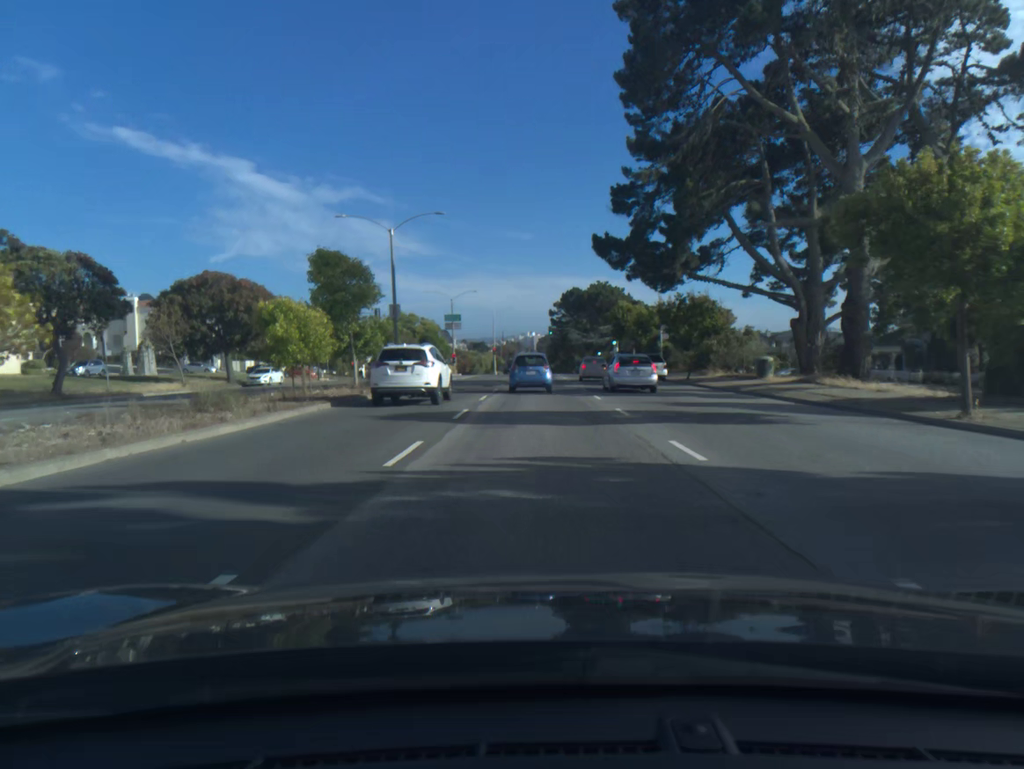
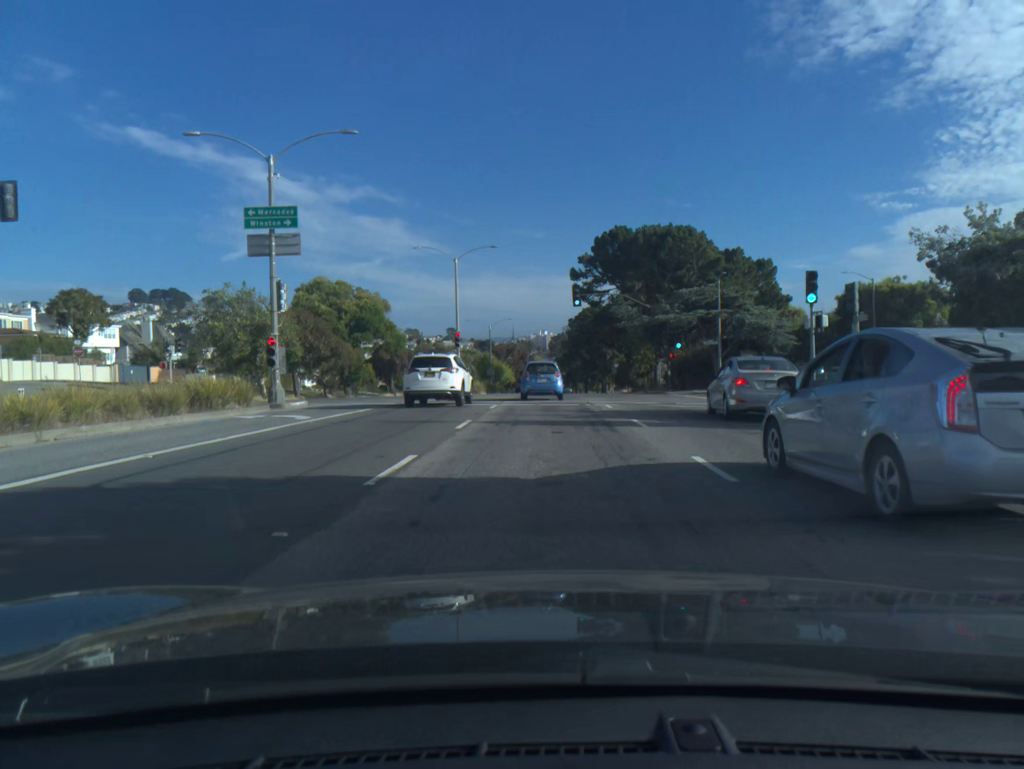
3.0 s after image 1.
(-0.2, +59.9) m; -1°
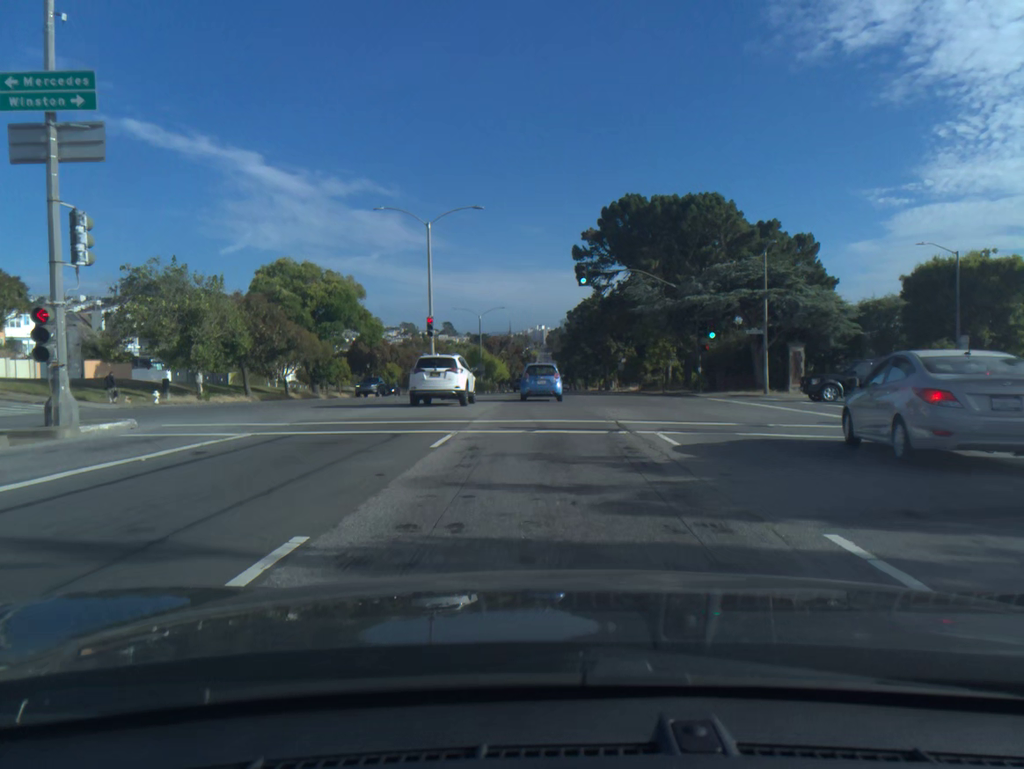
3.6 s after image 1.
(0.0, +11.9) m; 0°
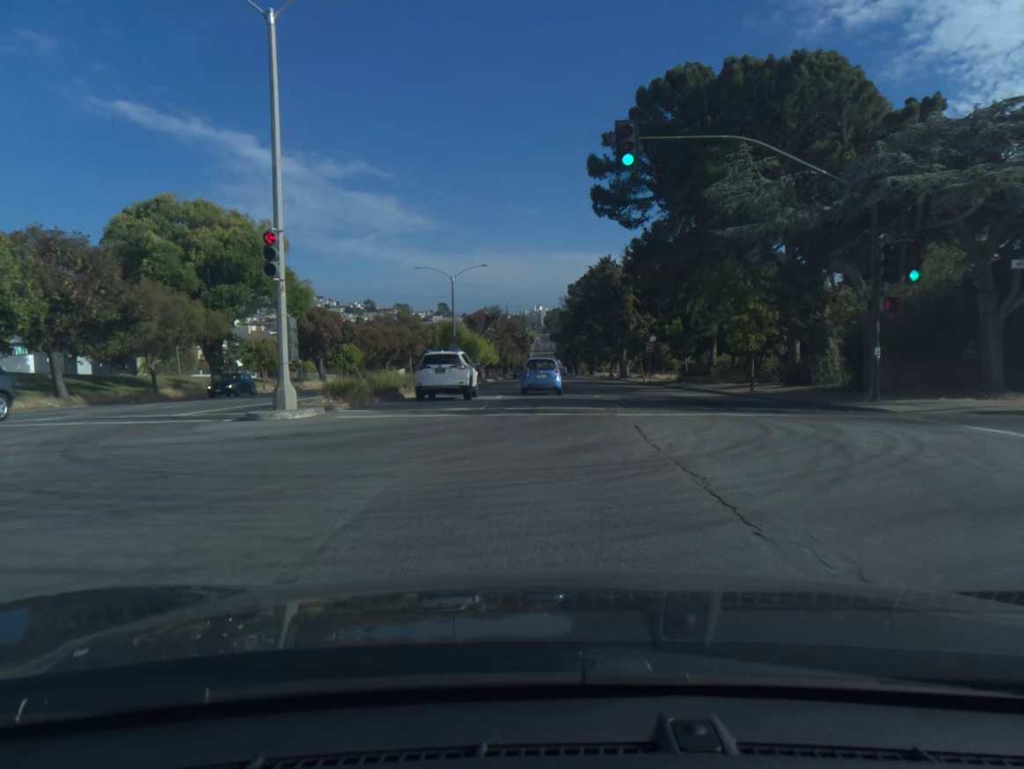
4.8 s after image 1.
(+0.1, +24.1) m; 0°
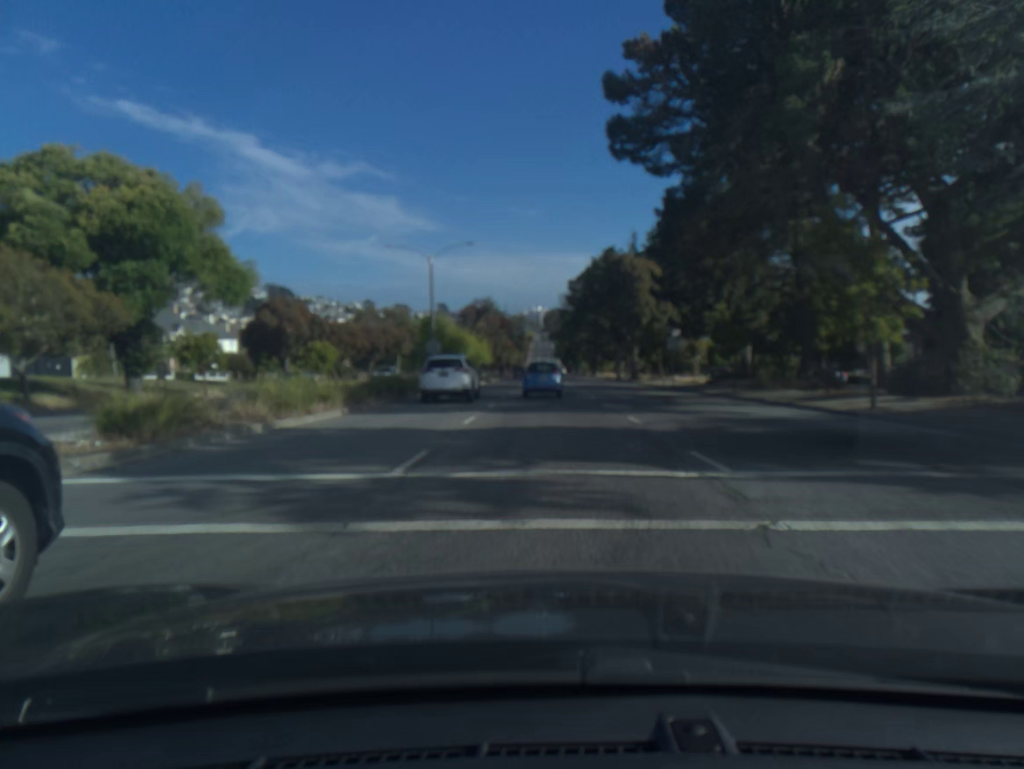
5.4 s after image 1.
(0.0, +12.2) m; 0°
